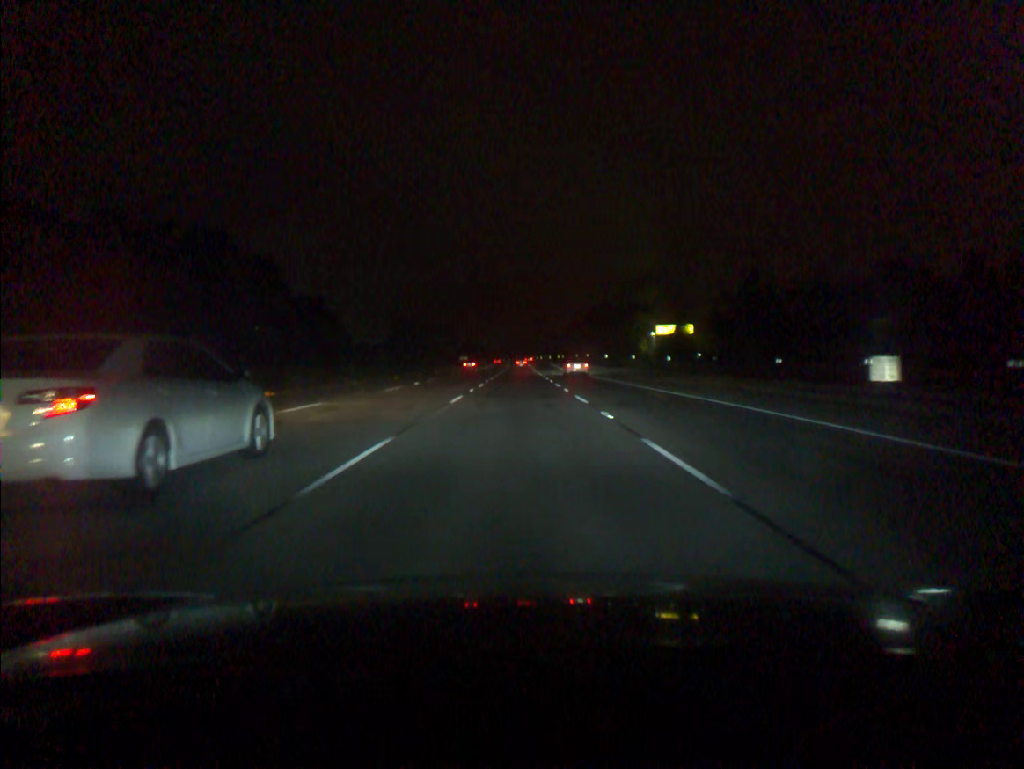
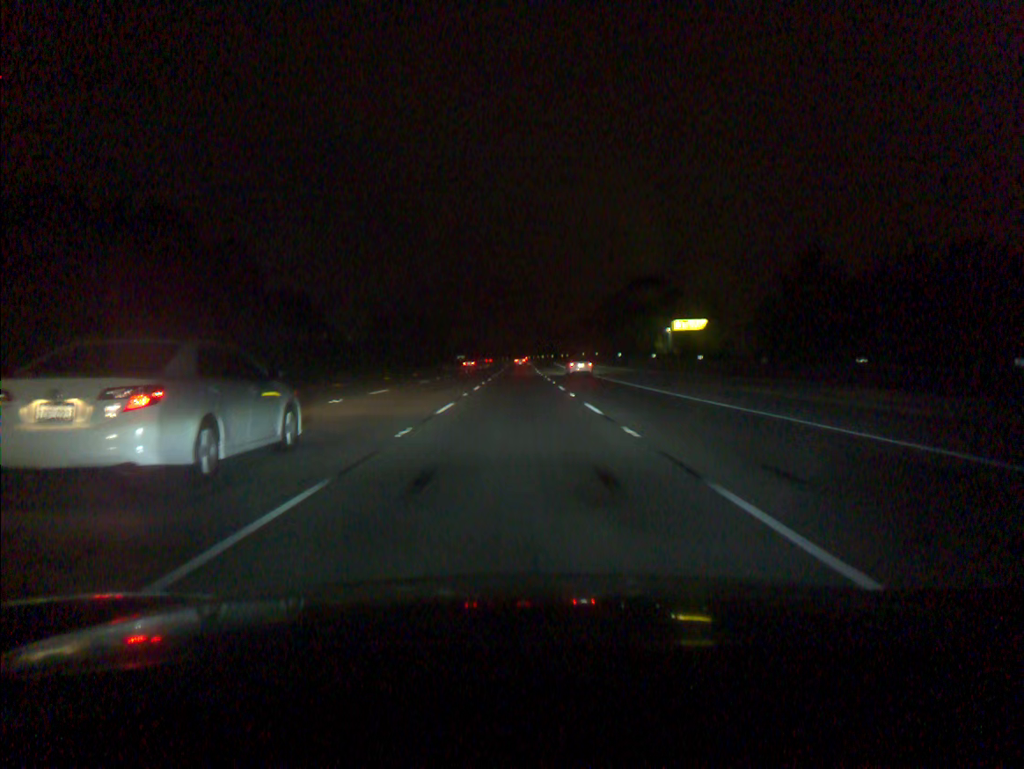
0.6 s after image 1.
(0.0, +18.3) m; 0°
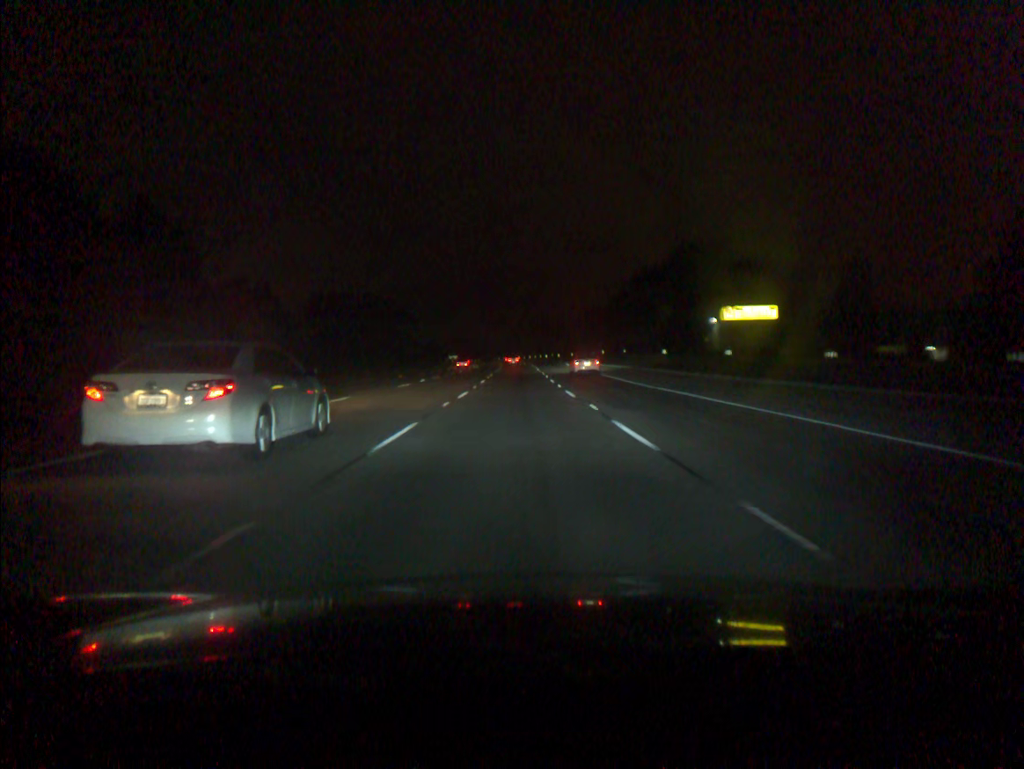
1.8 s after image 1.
(+0.1, +36.6) m; 0°
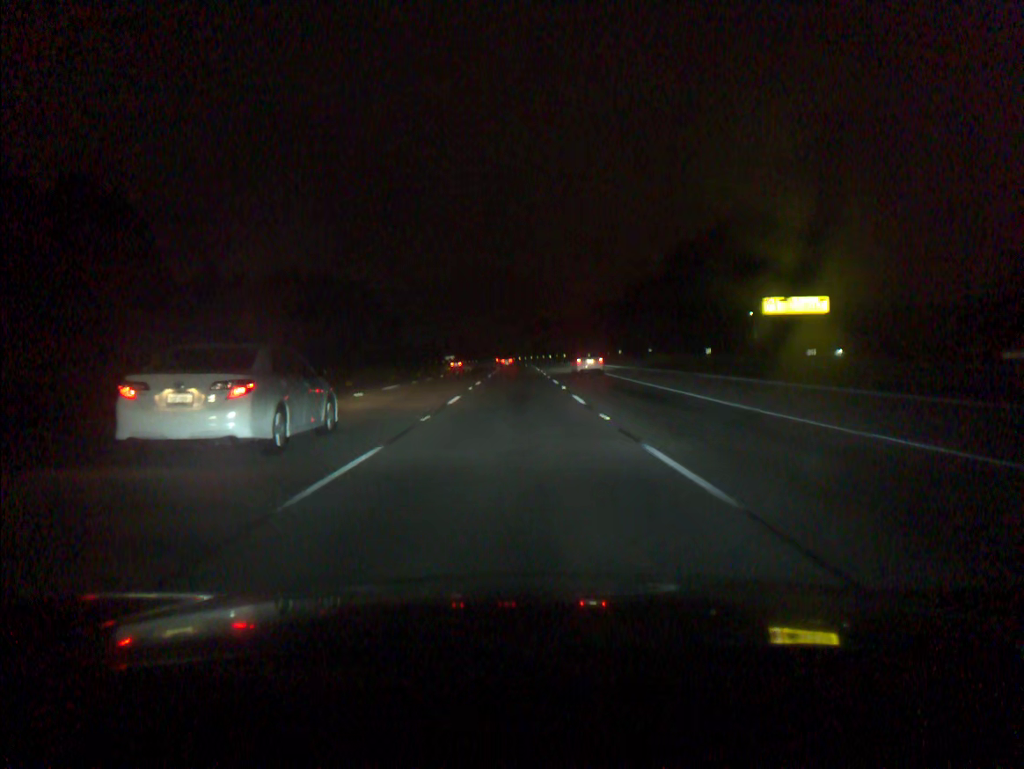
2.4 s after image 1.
(0.0, +18.3) m; 0°
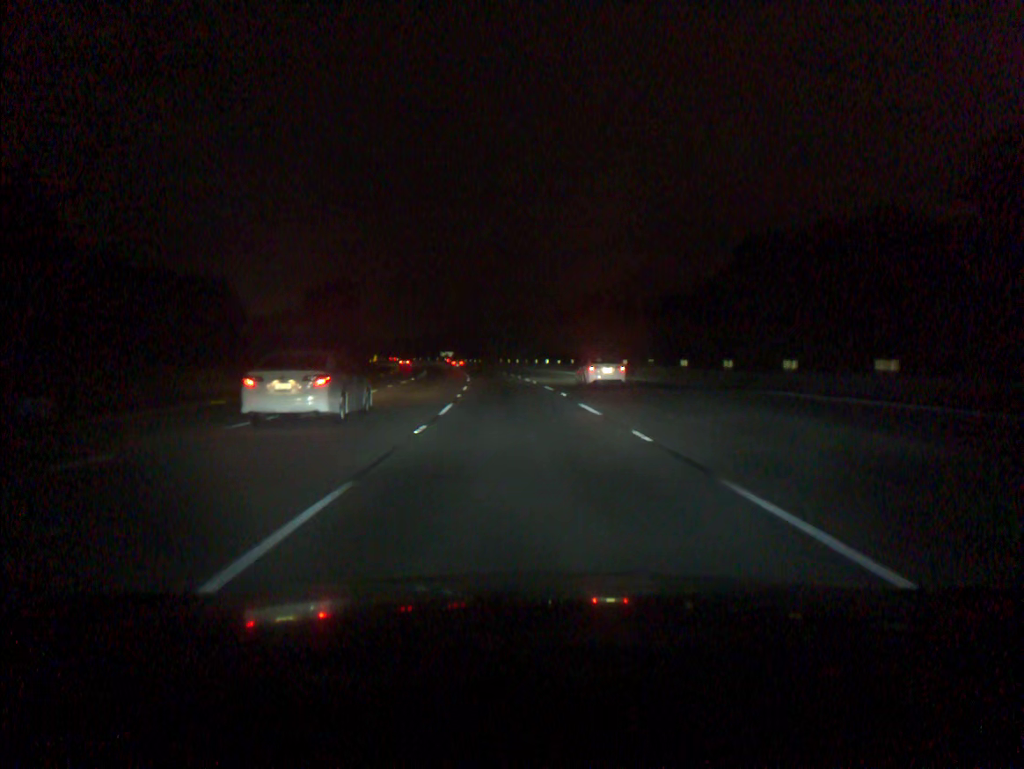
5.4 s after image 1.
(-0.7, +91.2) m; -2°
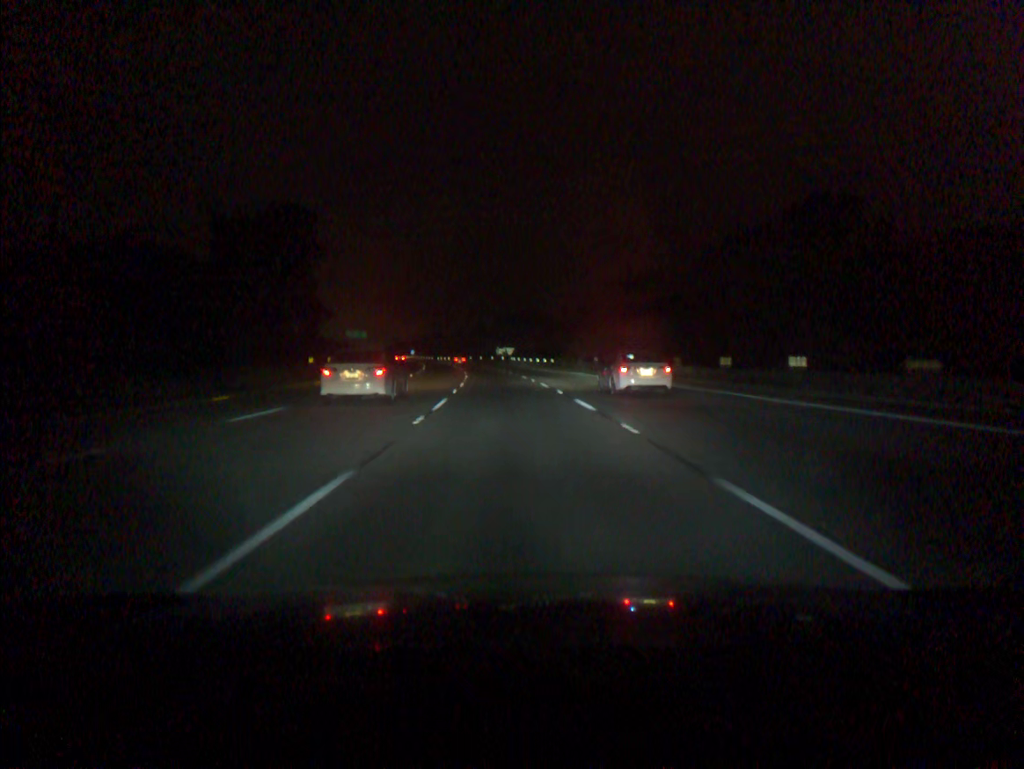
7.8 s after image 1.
(-3.2, +72.9) m; -5°
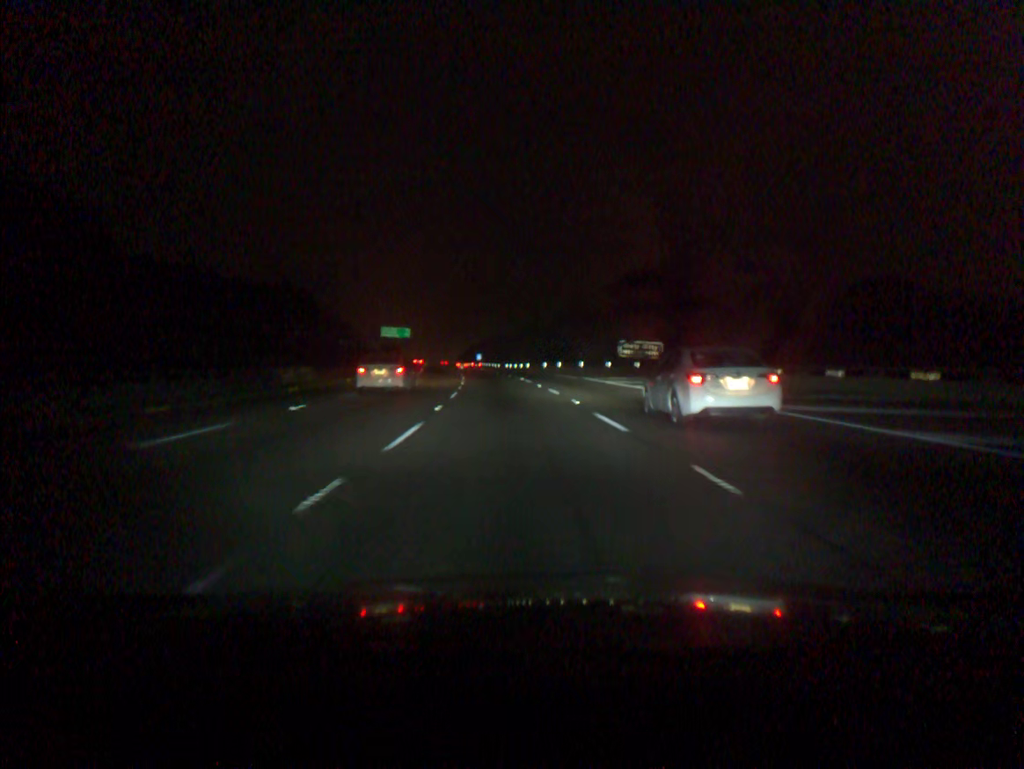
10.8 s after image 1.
(-5.4, +91.5) m; -7°
